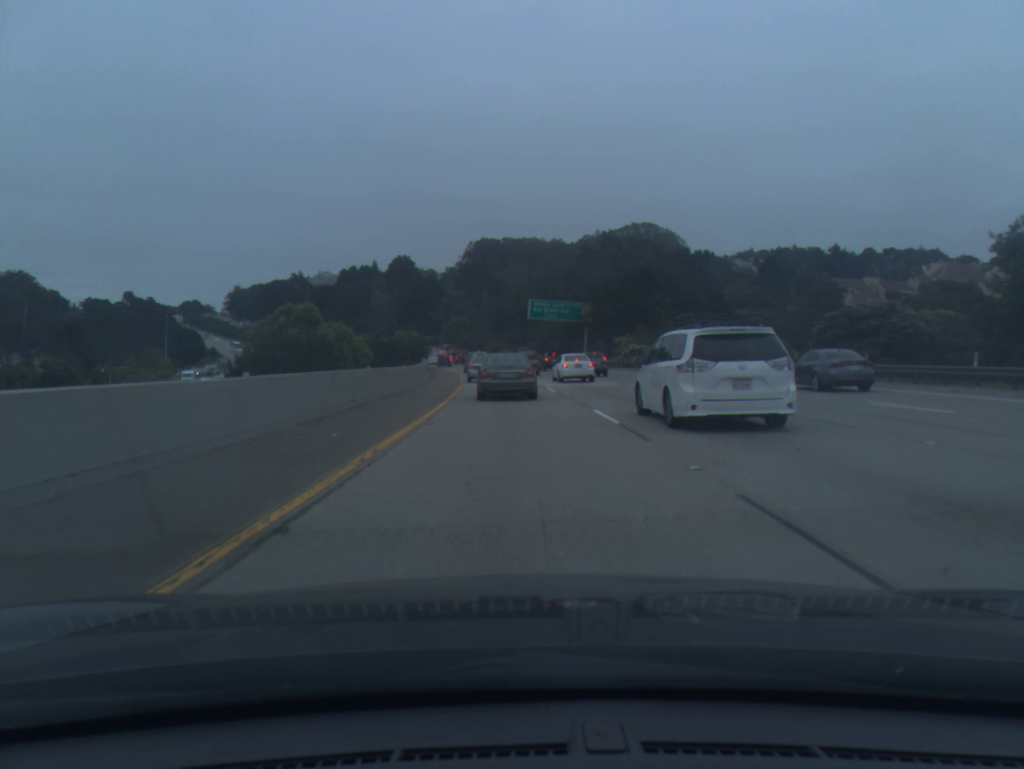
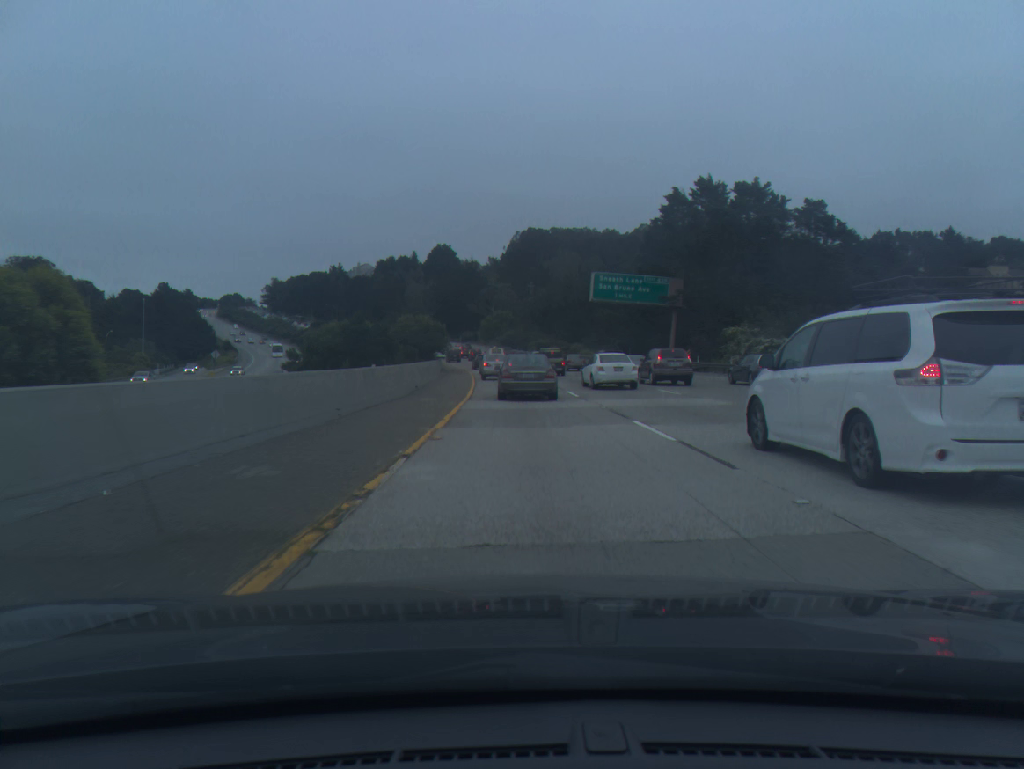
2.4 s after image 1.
(-1.0, +31.9) m; -3°
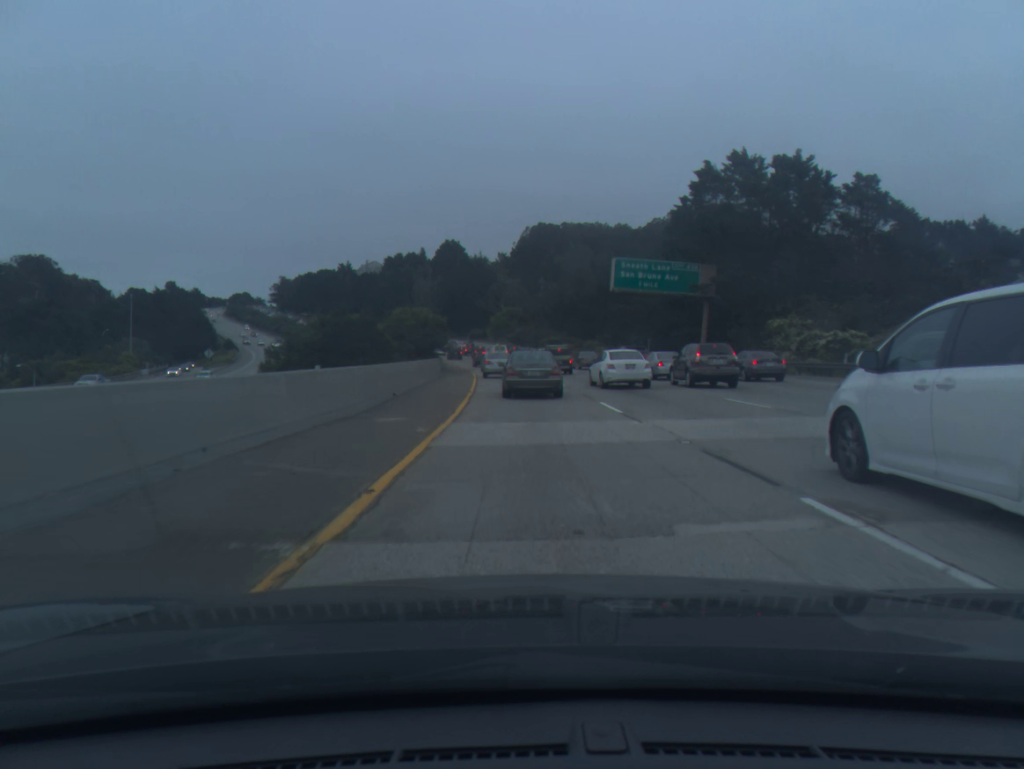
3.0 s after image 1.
(-0.1, +8.7) m; -1°
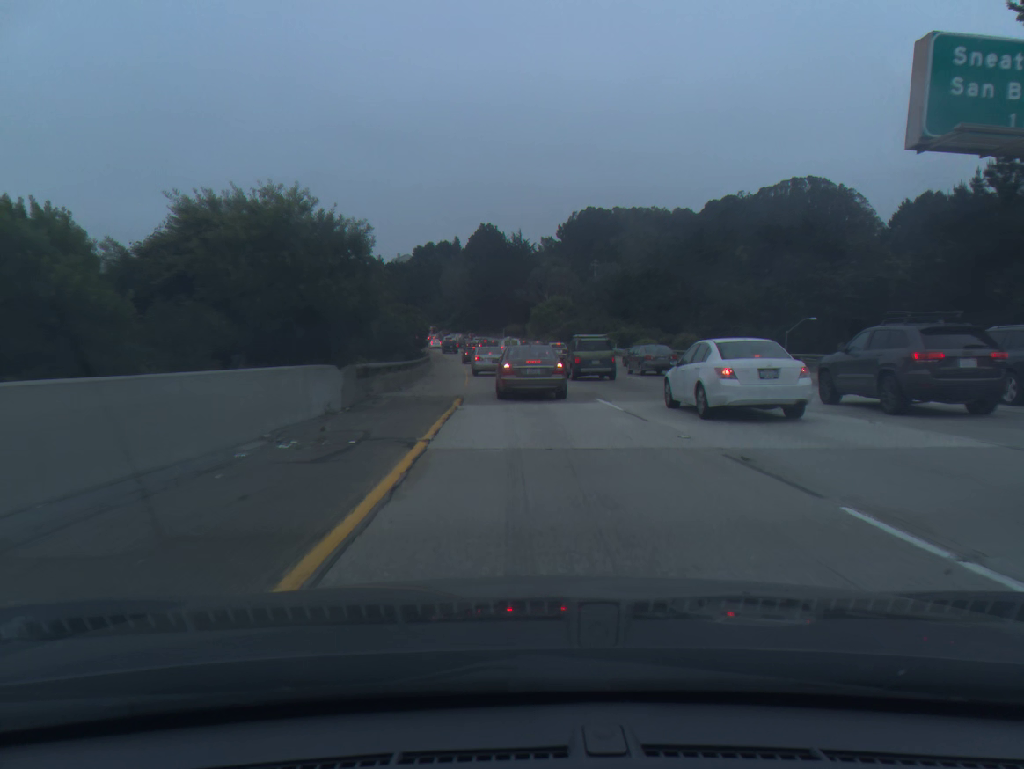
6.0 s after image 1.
(-1.3, +44.4) m; -3°
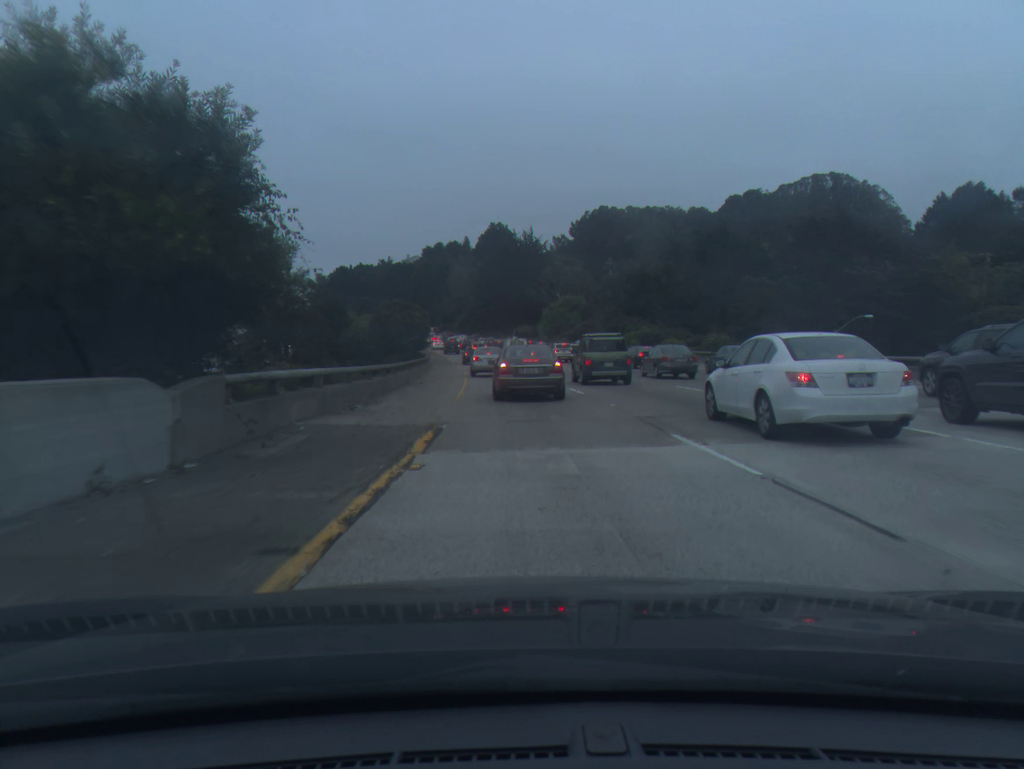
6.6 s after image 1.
(0.0, +9.0) m; -1°
